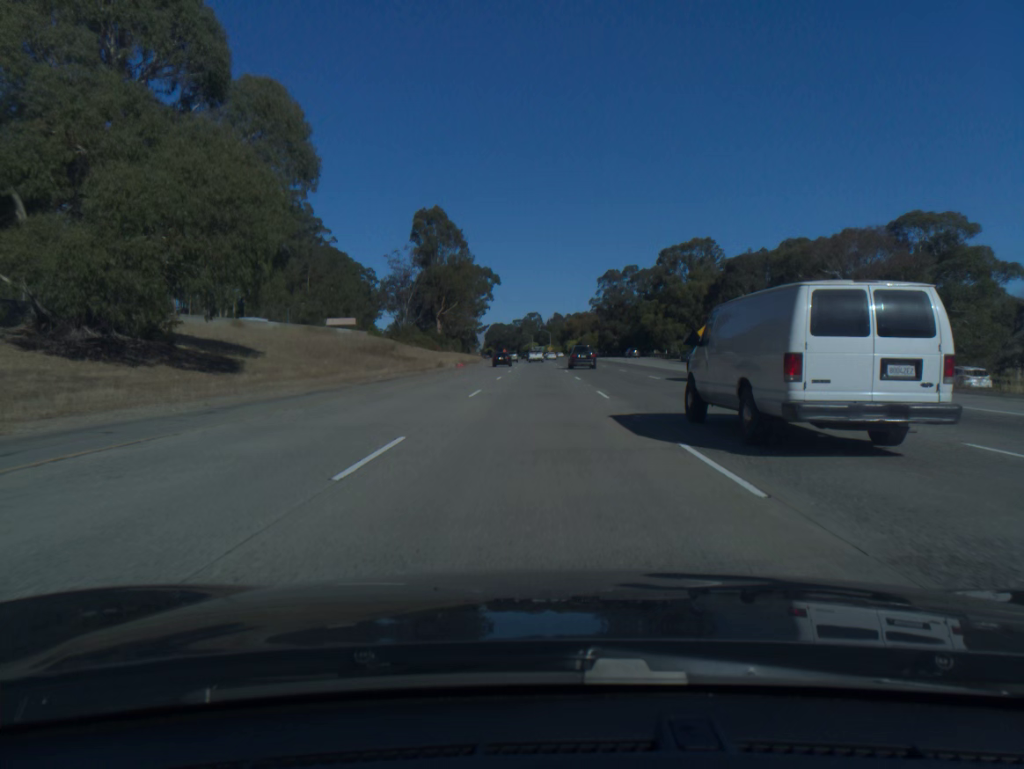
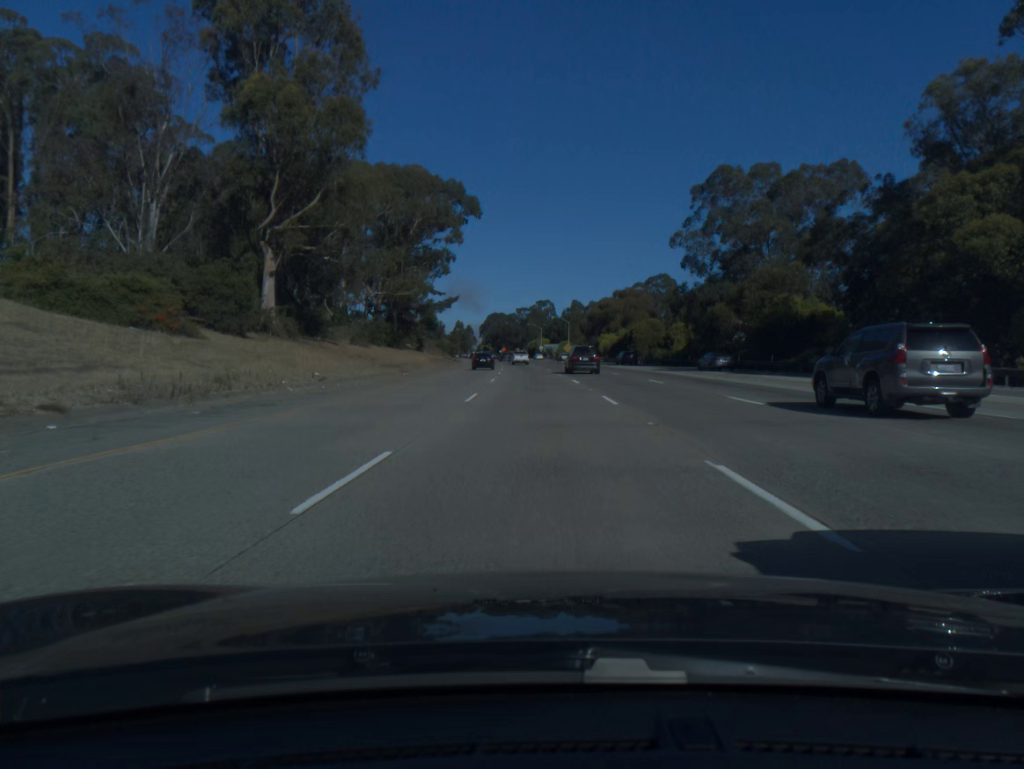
(-0.5, +103.8) m; -1°
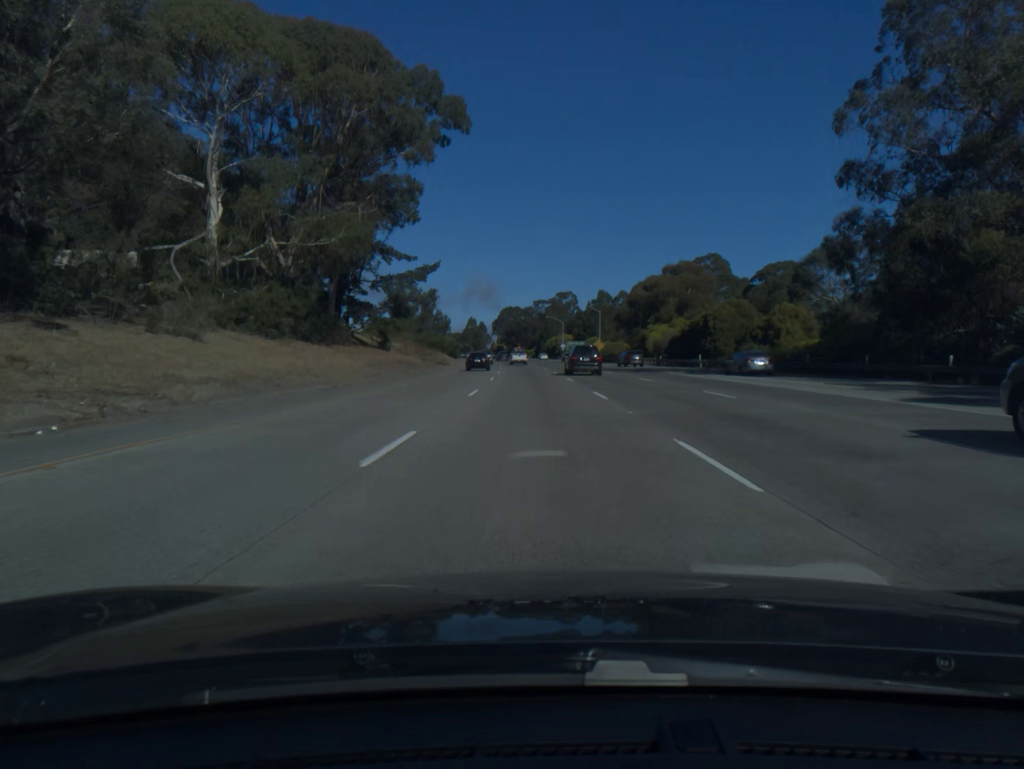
(-0.4, +41.6) m; -1°
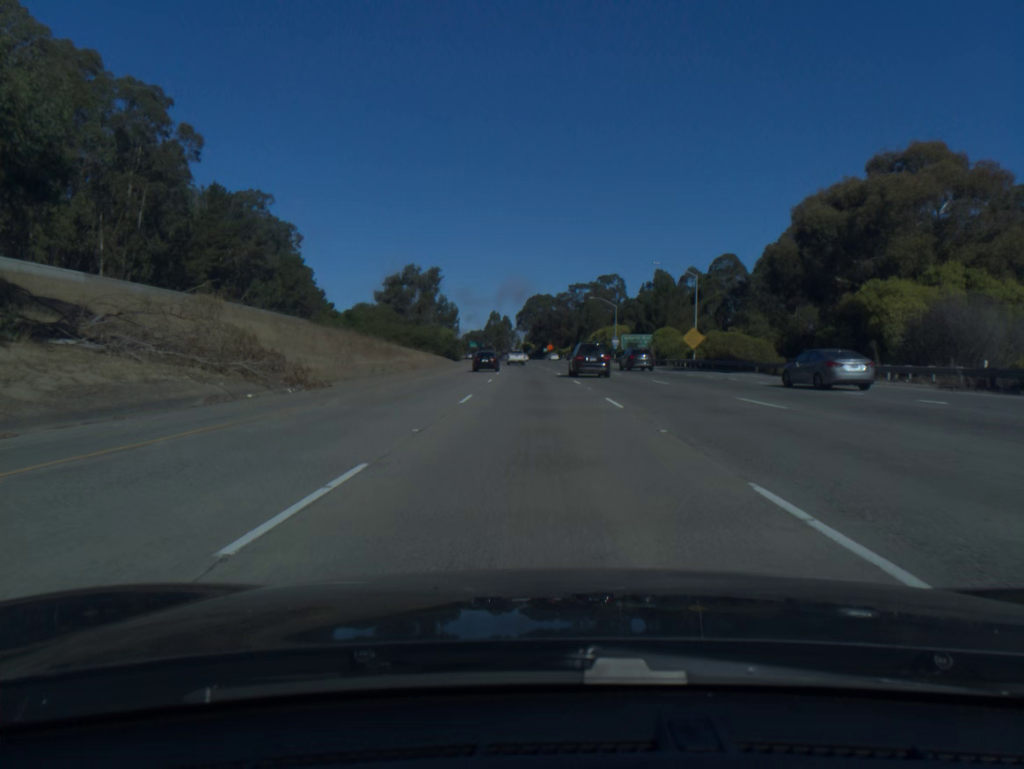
(-1.3, +62.3) m; -2°
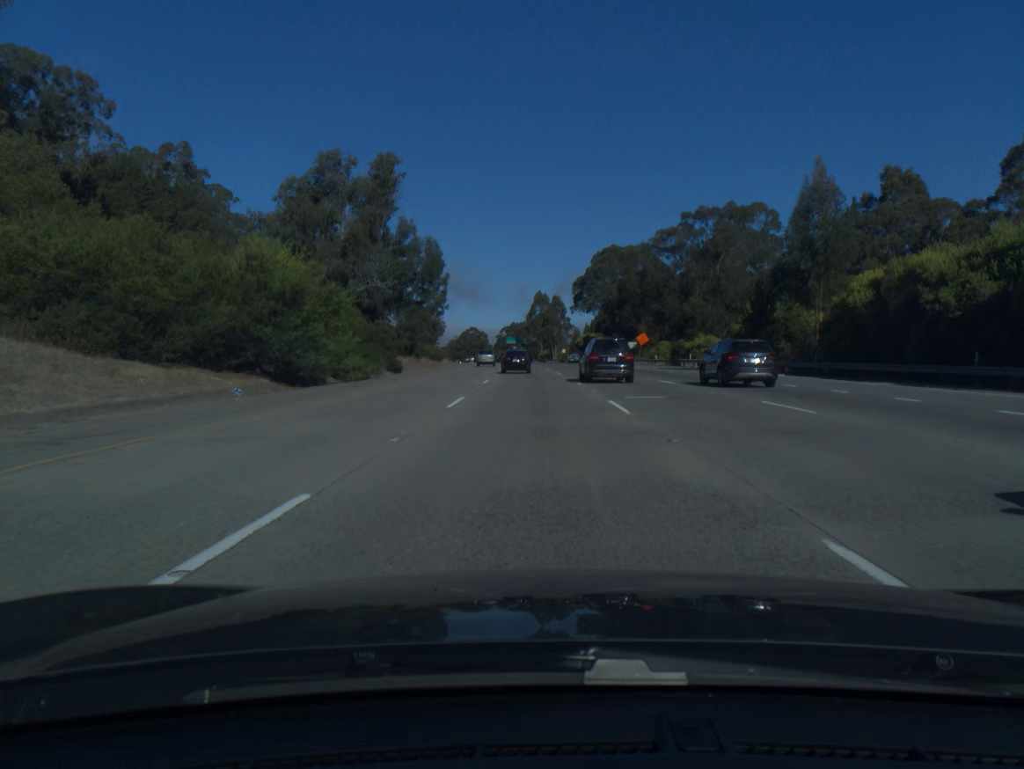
(-3.4, +104.0) m; -4°
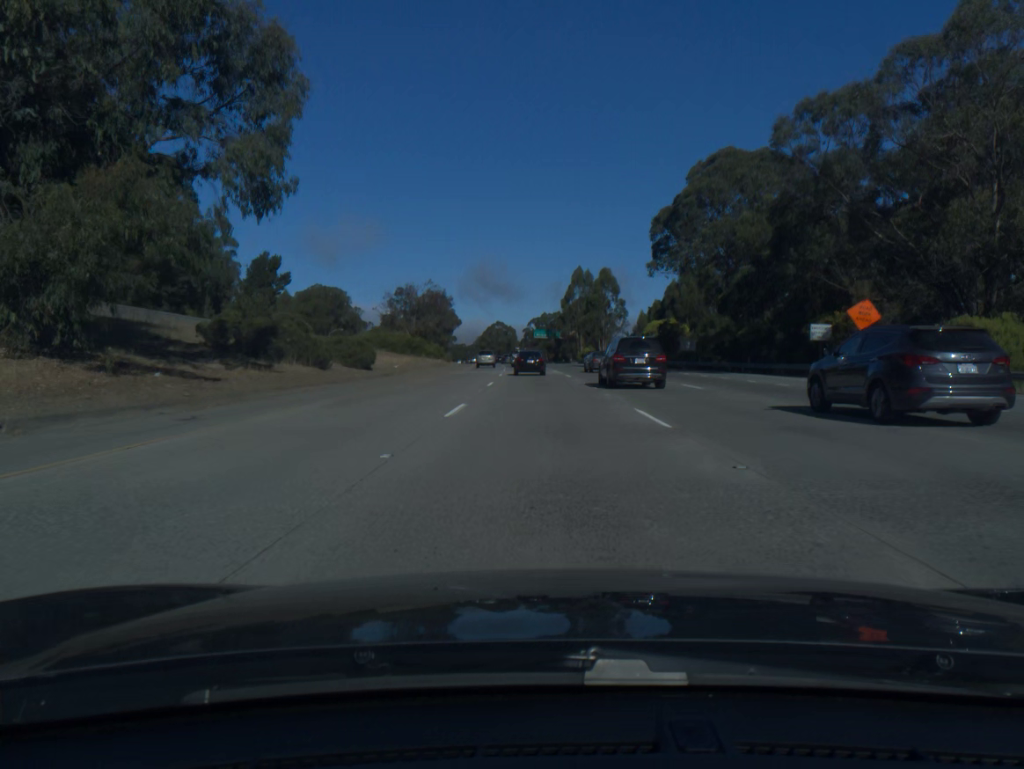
(-1.4, +61.5) m; -2°
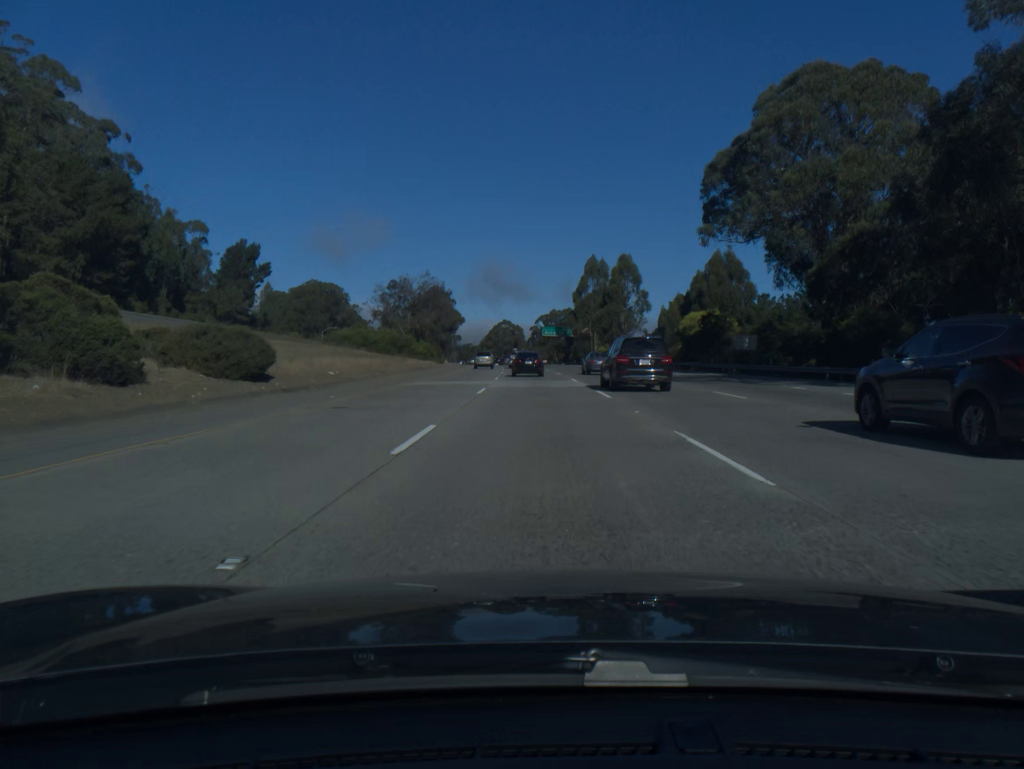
(-0.1, +20.1) m; -1°
